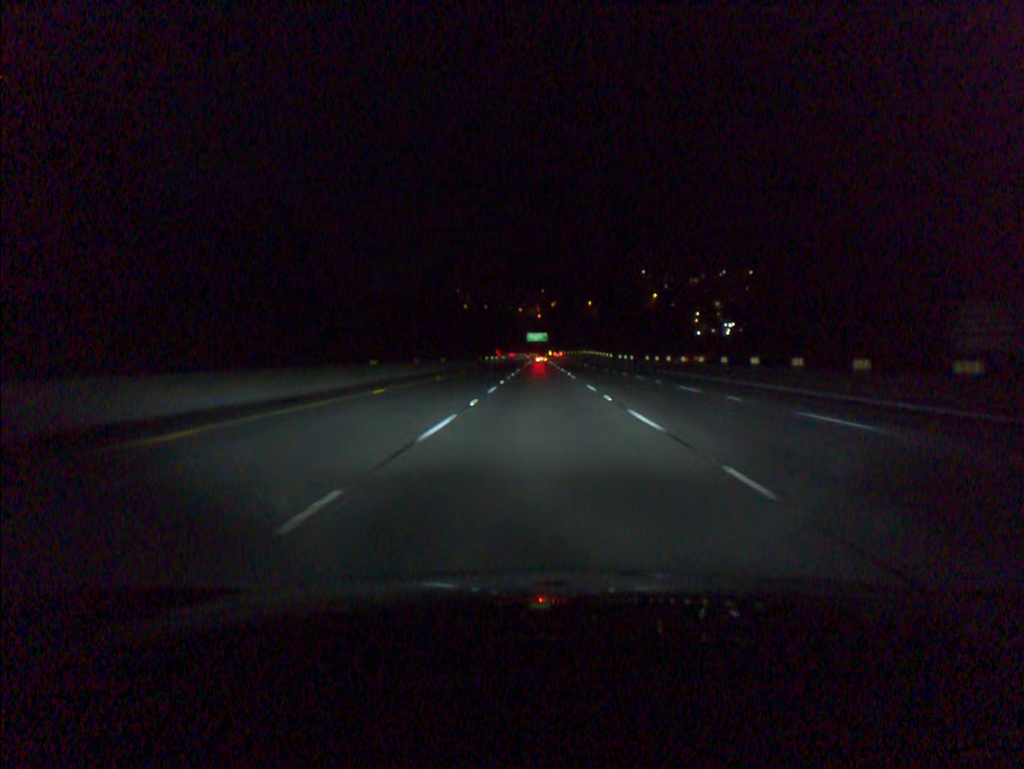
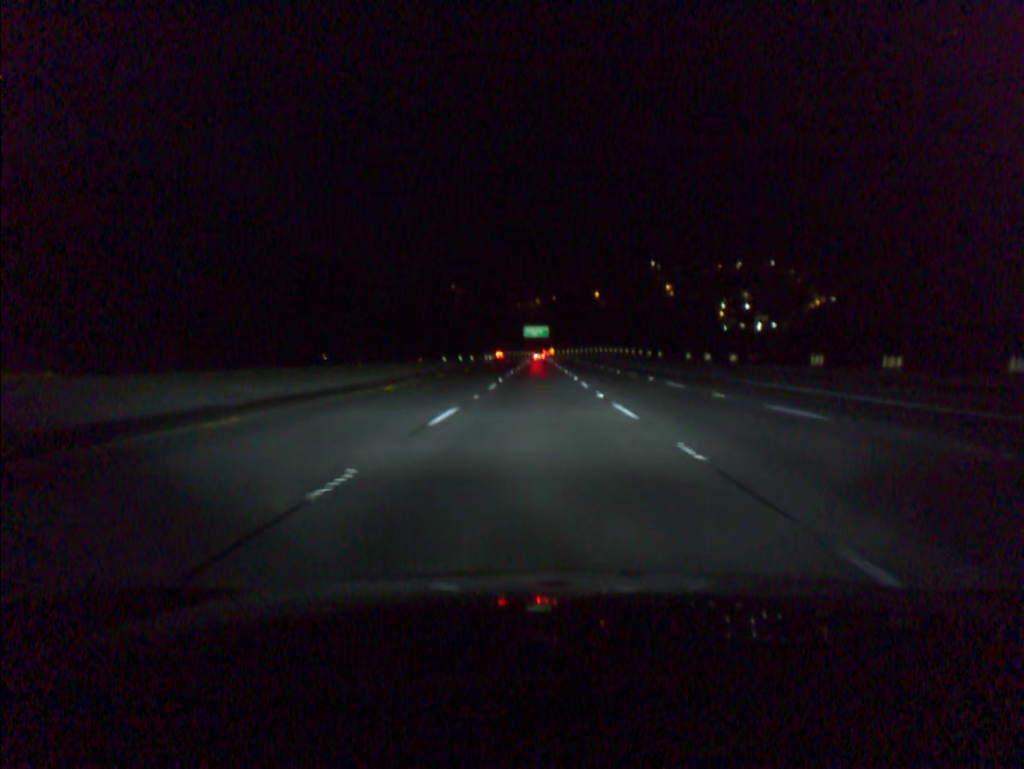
(0.0, +56.3) m; 0°
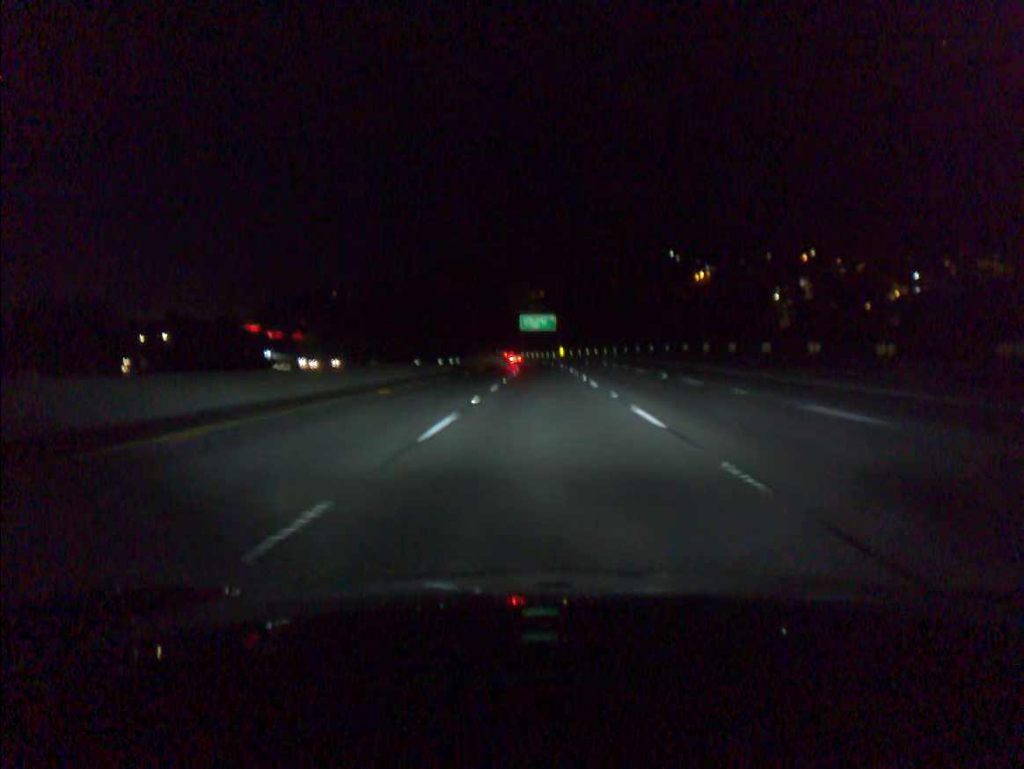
(-0.2, +75.2) m; 0°
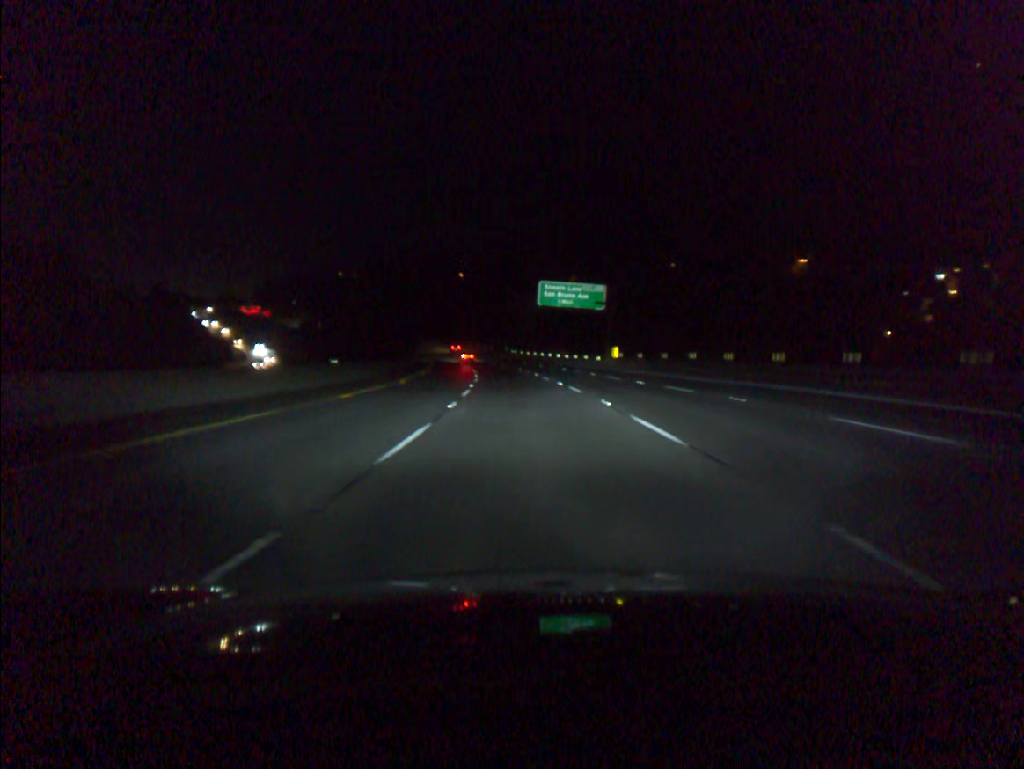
(-0.6, +75.2) m; -2°
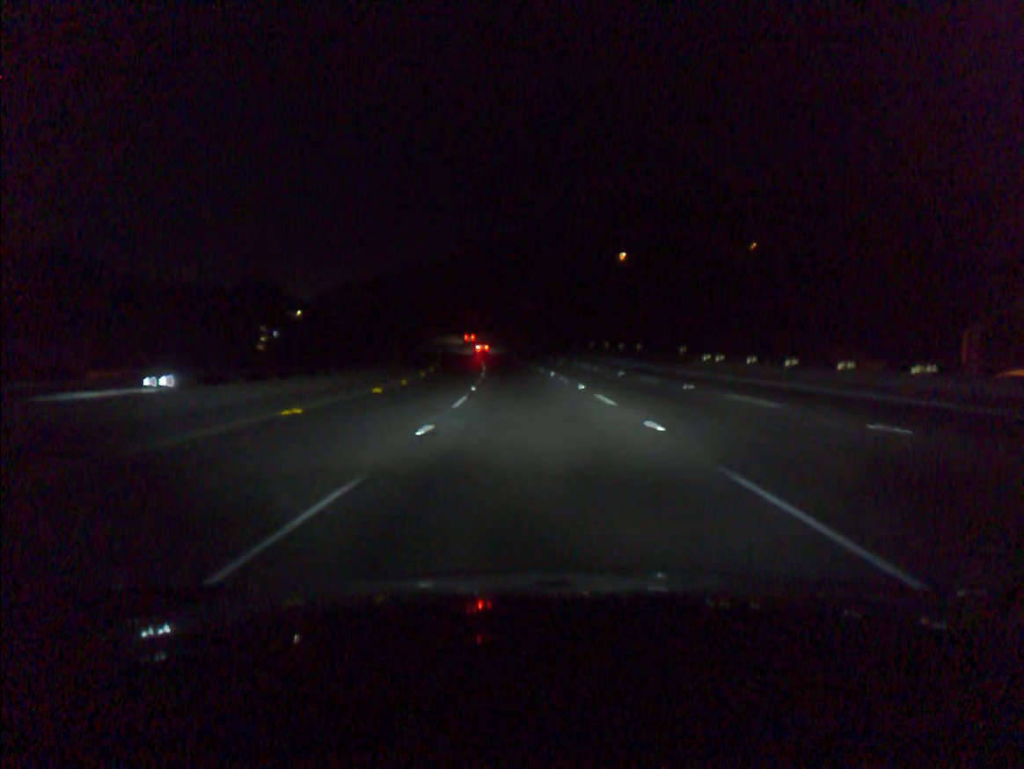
(-7.6, +93.6) m; -9°
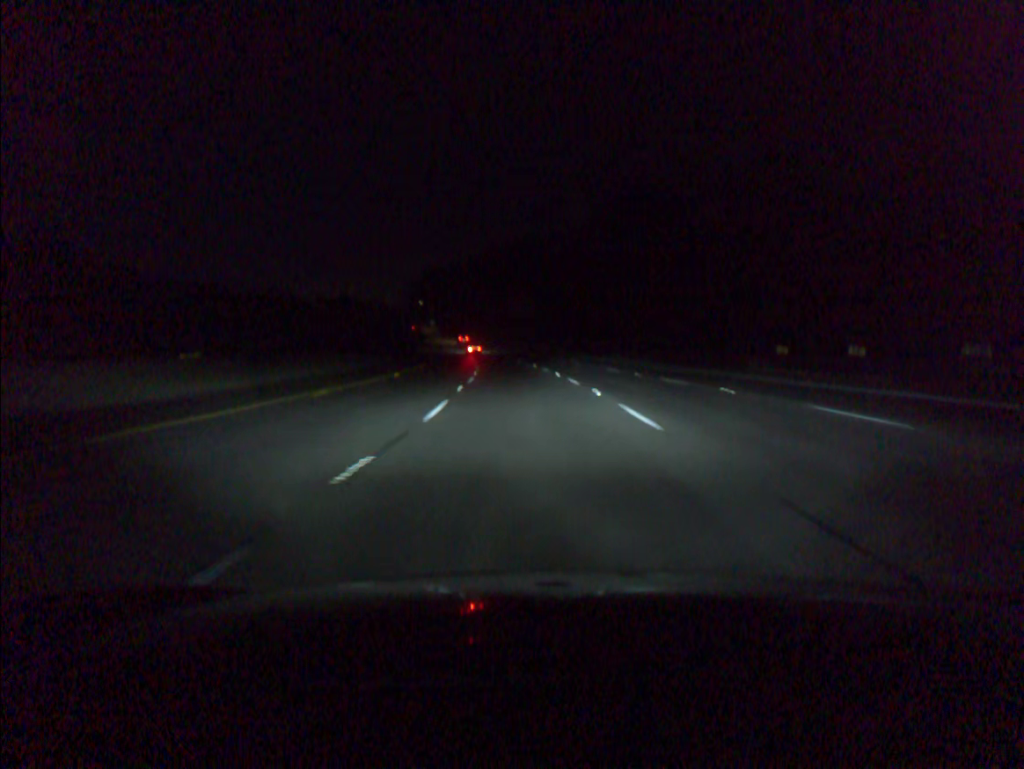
(-2.2, +56.3) m; -4°
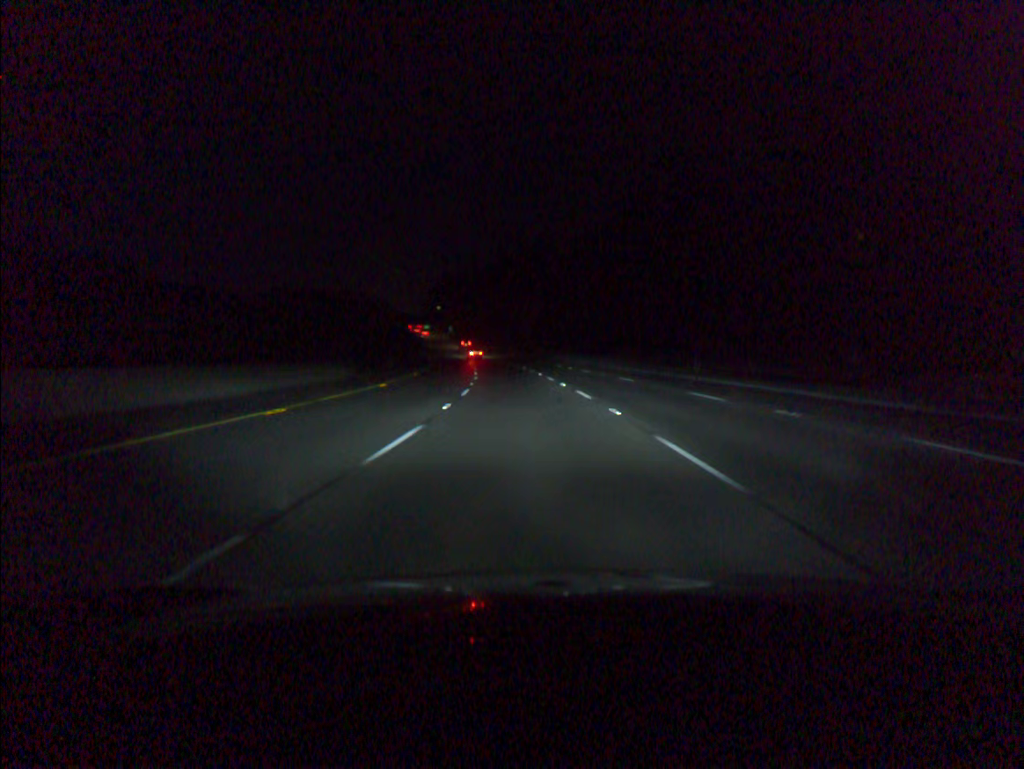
(-0.3, +18.7) m; -2°
